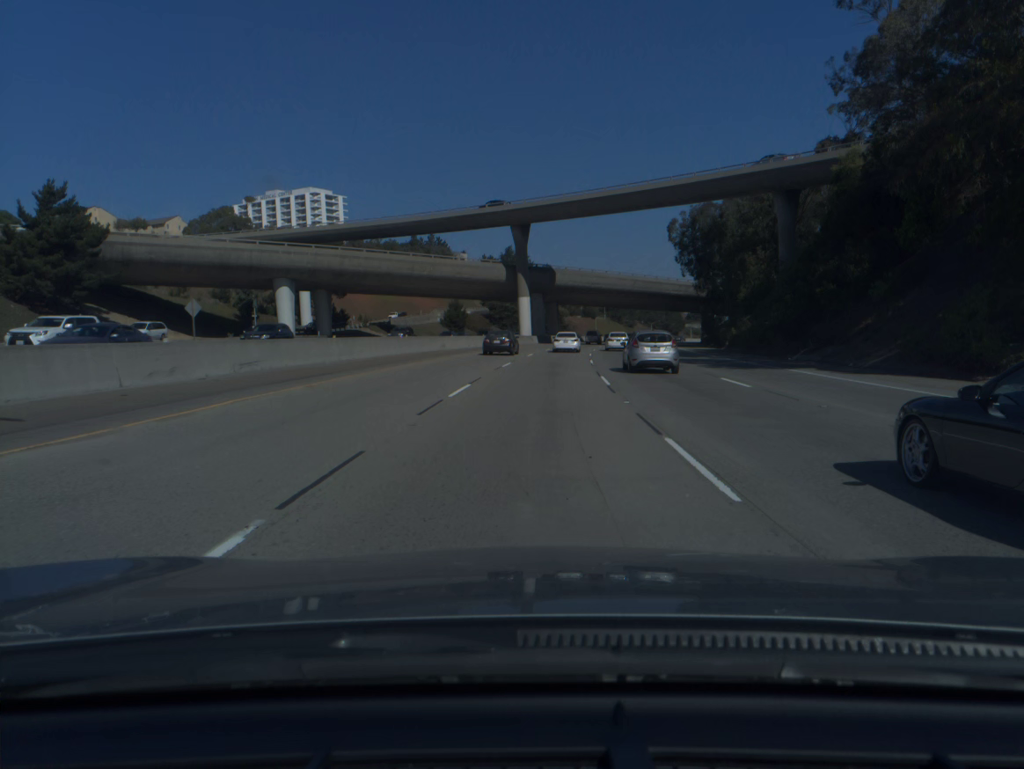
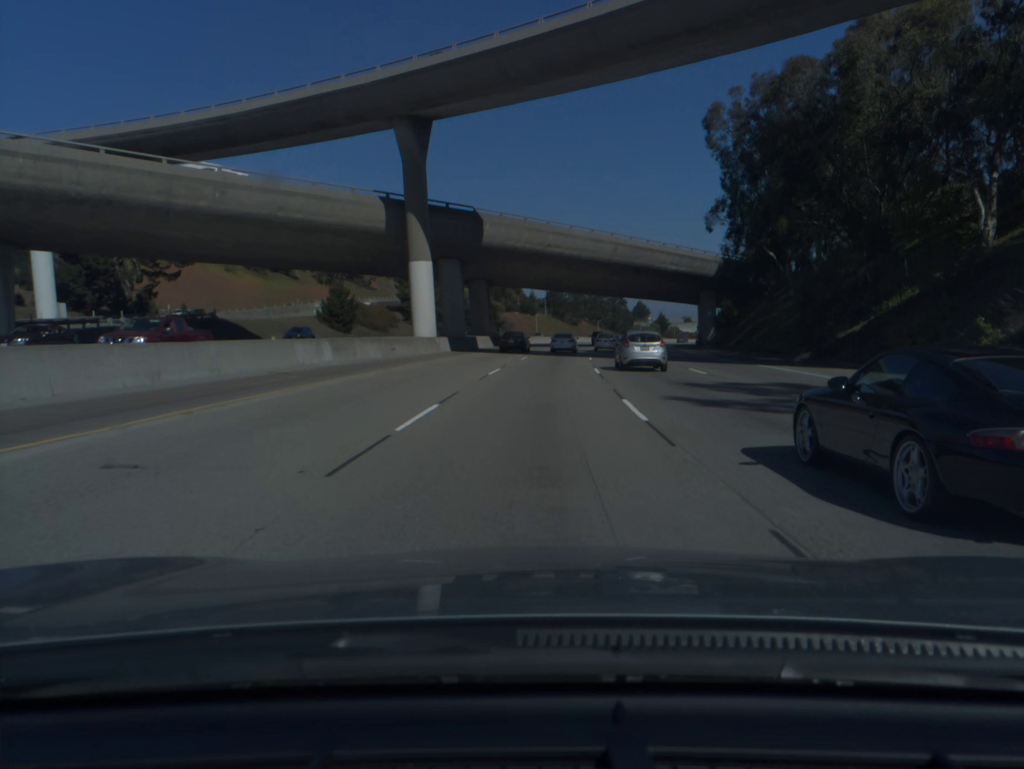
(+2.1, +49.5) m; +5°
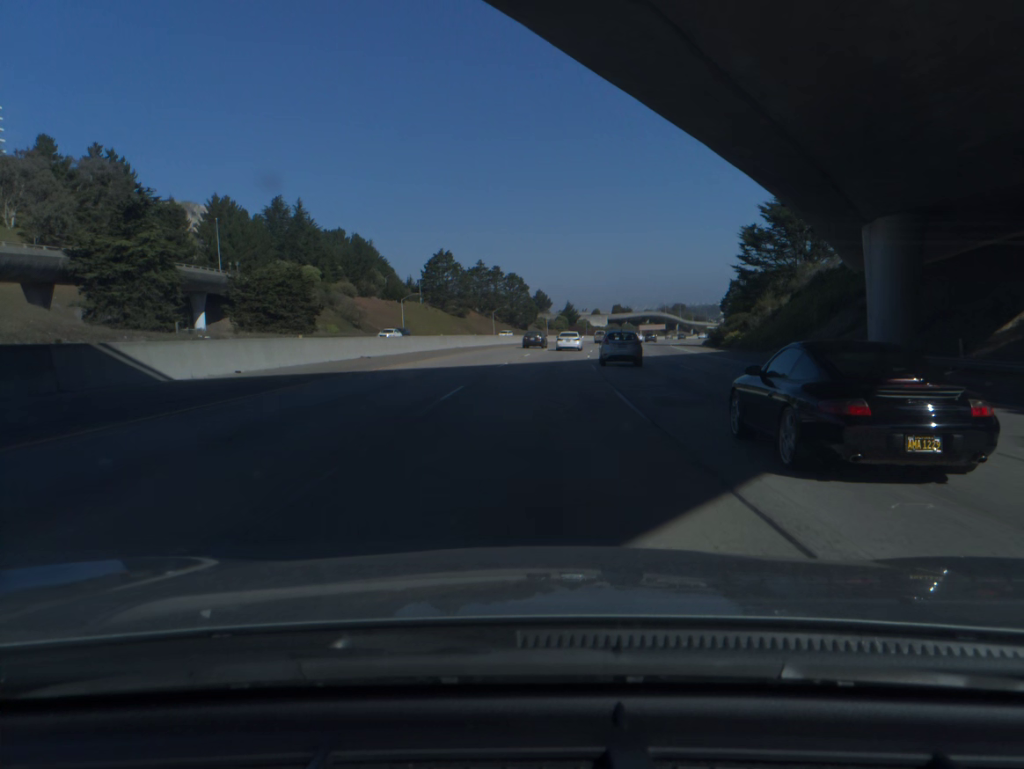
(+5.9, +82.7) m; +8°
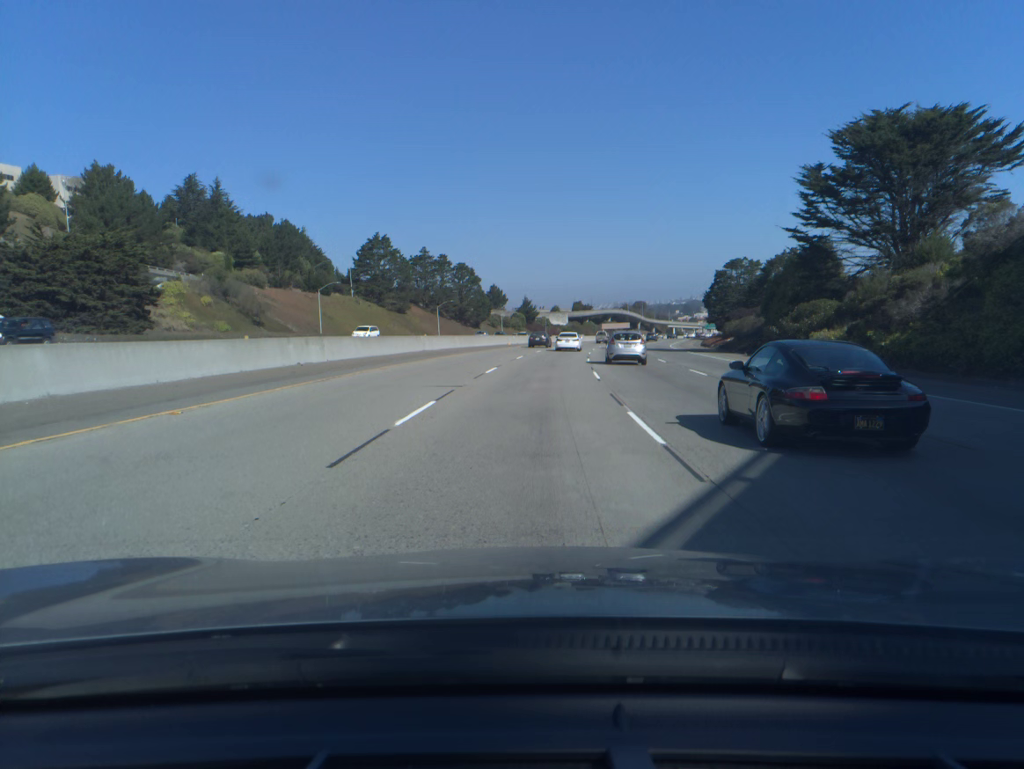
(+0.9, +33.2) m; +3°
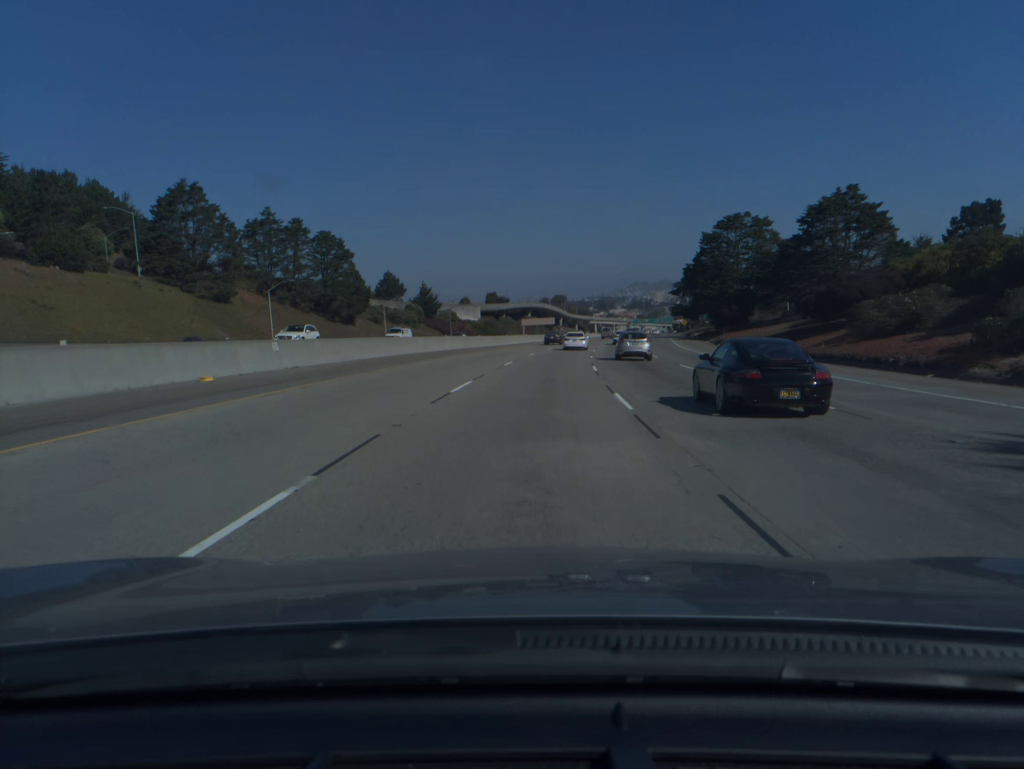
(+3.6, +66.5) m; +6°
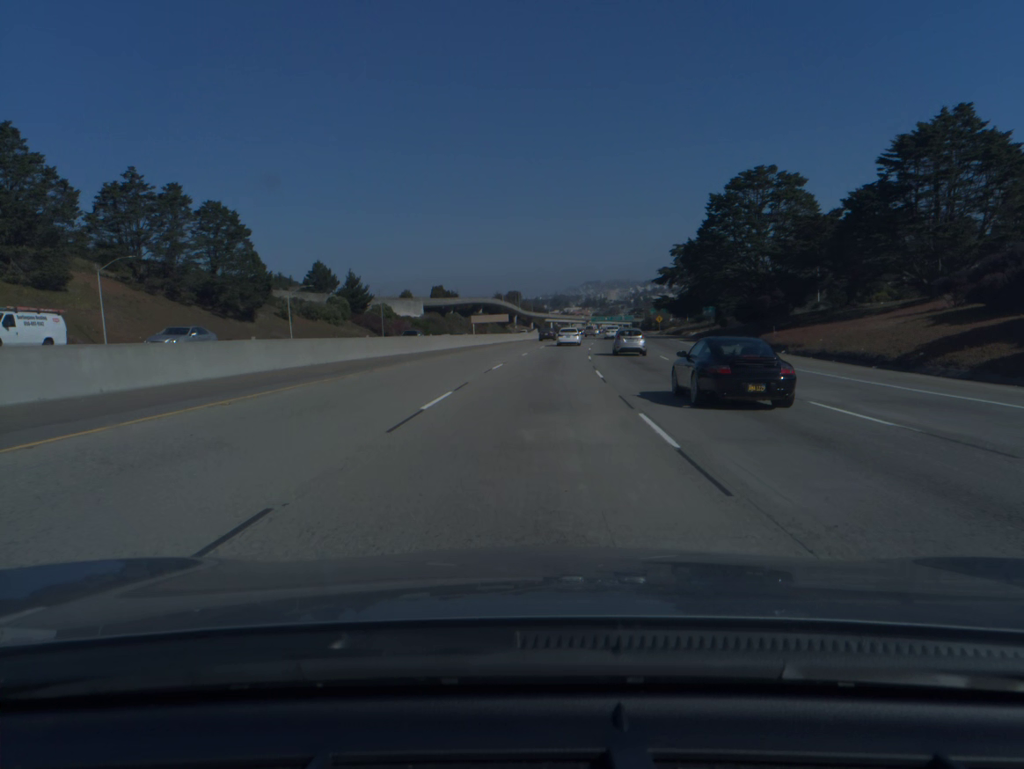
(+1.0, +33.4) m; +3°
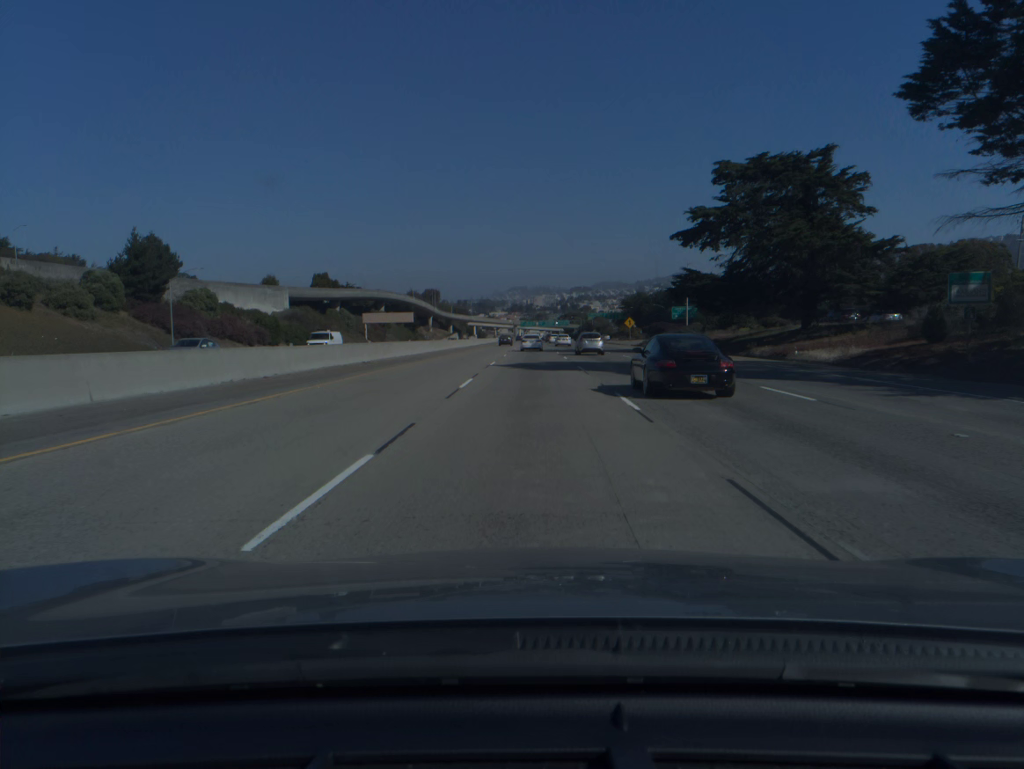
(+3.3, +66.8) m; +5°
